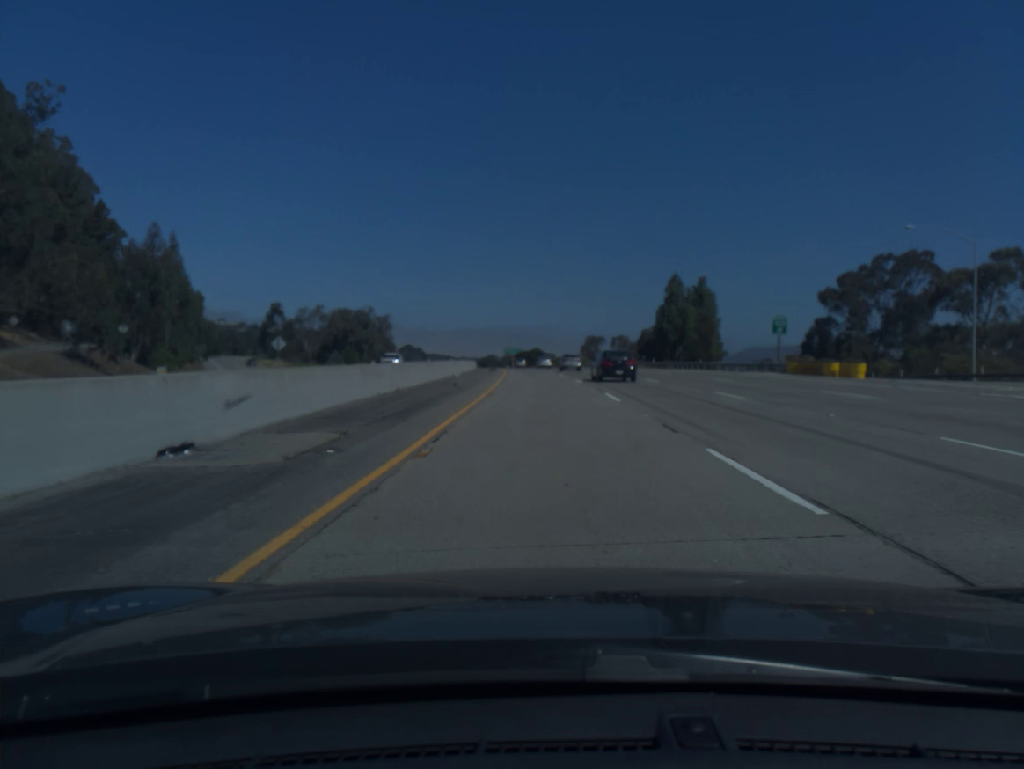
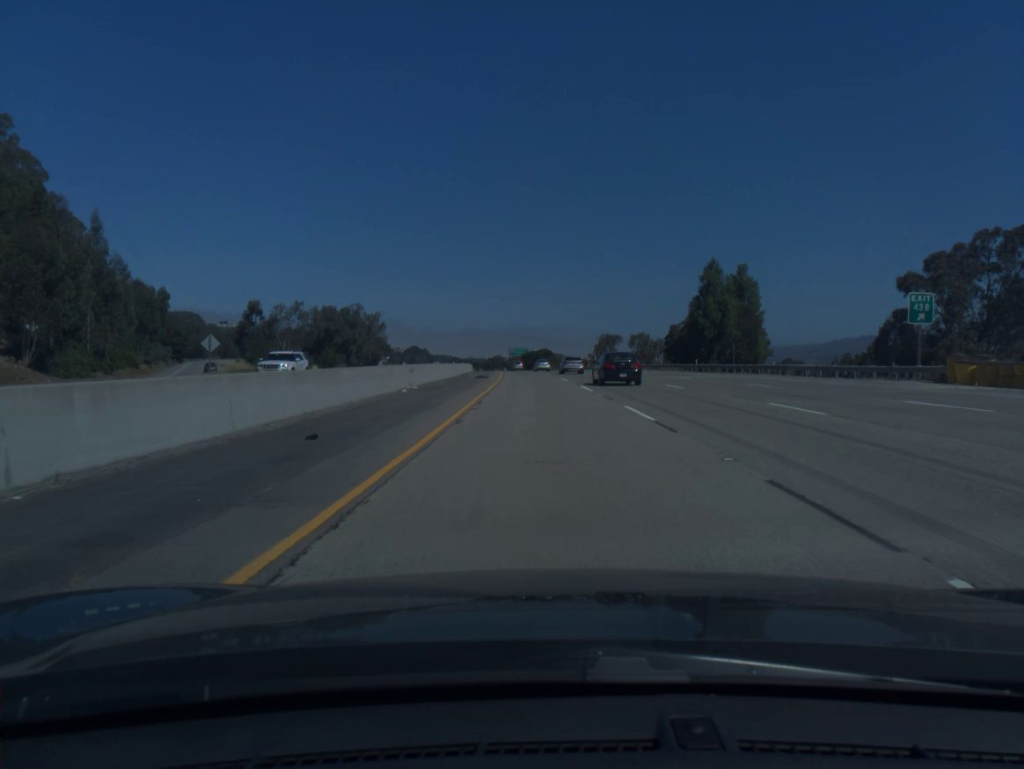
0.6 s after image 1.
(-0.1, +20.5) m; -1°
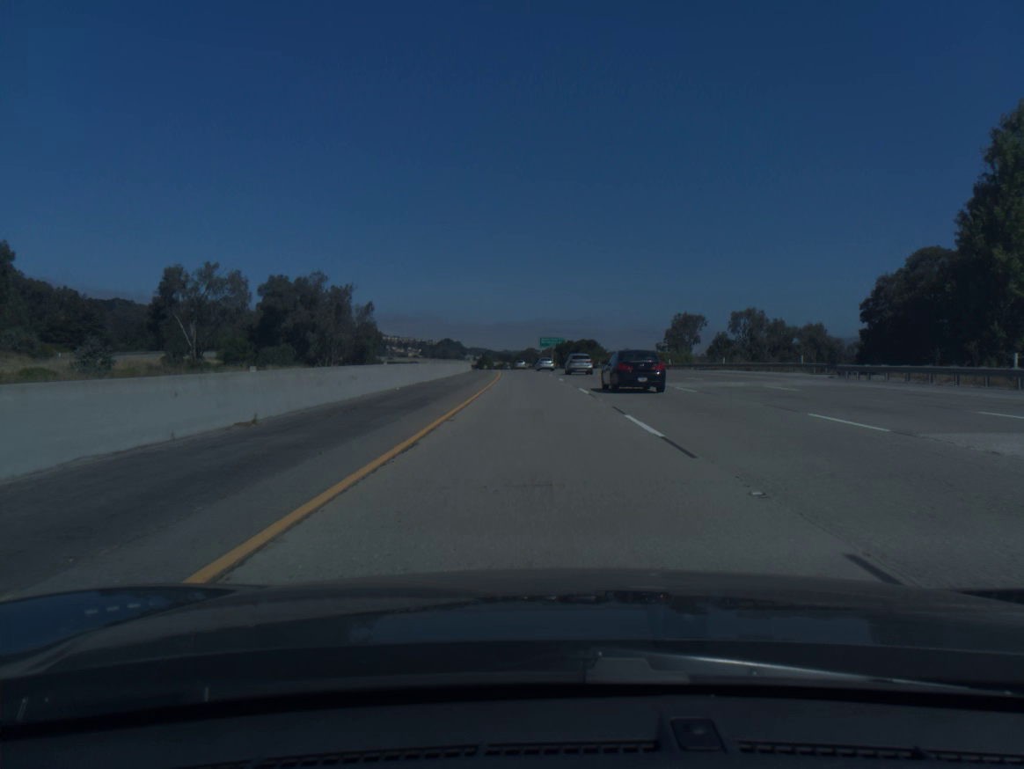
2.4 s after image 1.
(-1.3, +61.5) m; -3°
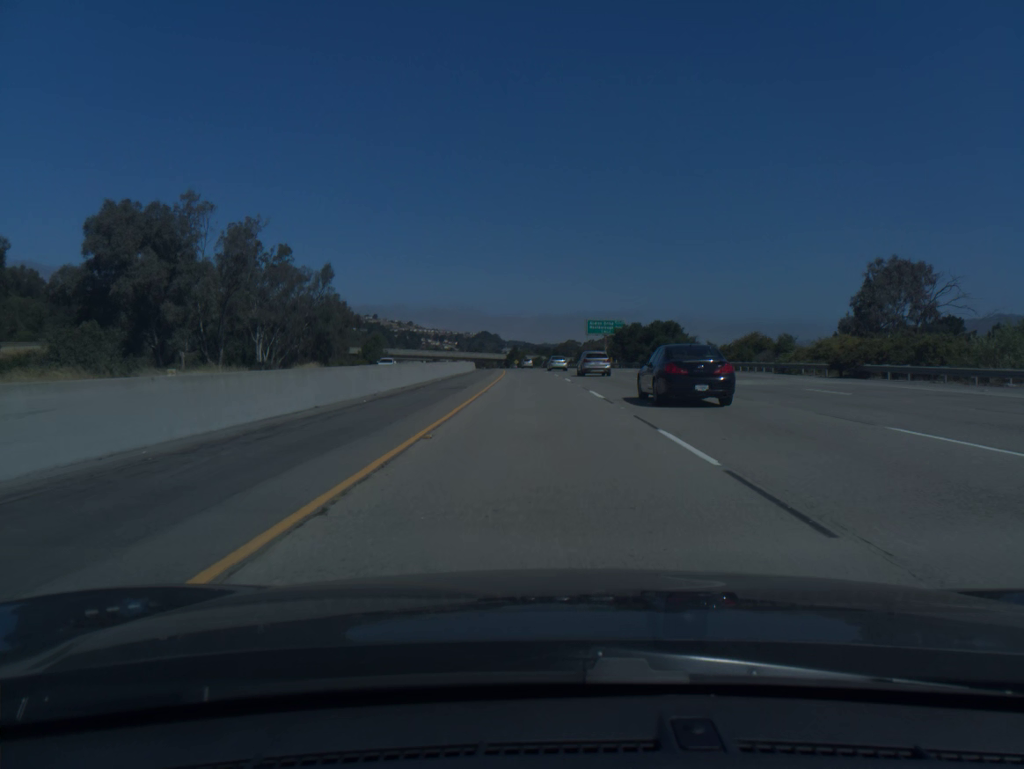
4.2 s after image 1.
(-1.4, +61.8) m; -3°
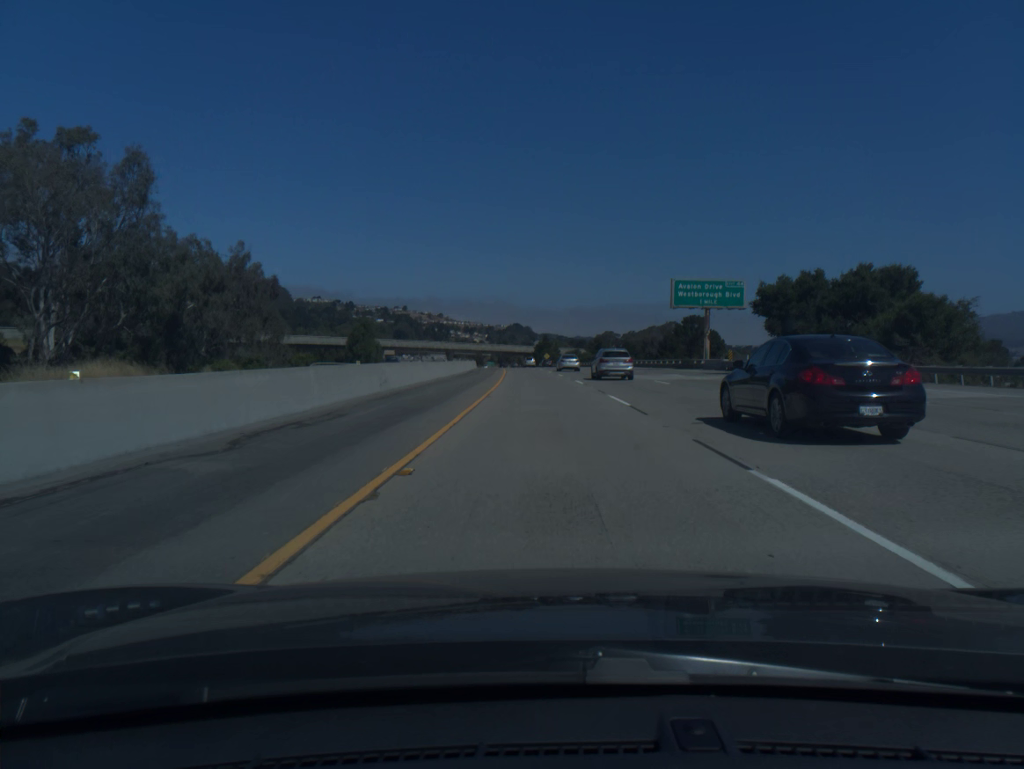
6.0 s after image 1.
(-1.5, +62.0) m; -2°
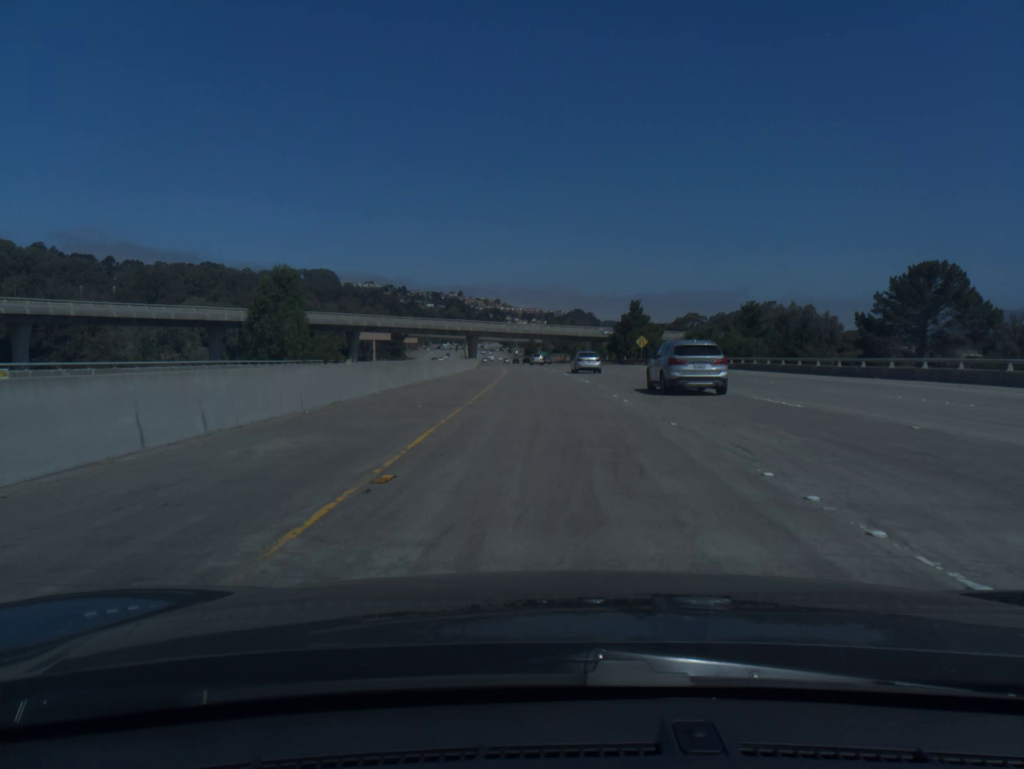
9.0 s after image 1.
(-3.6, +103.3) m; -4°
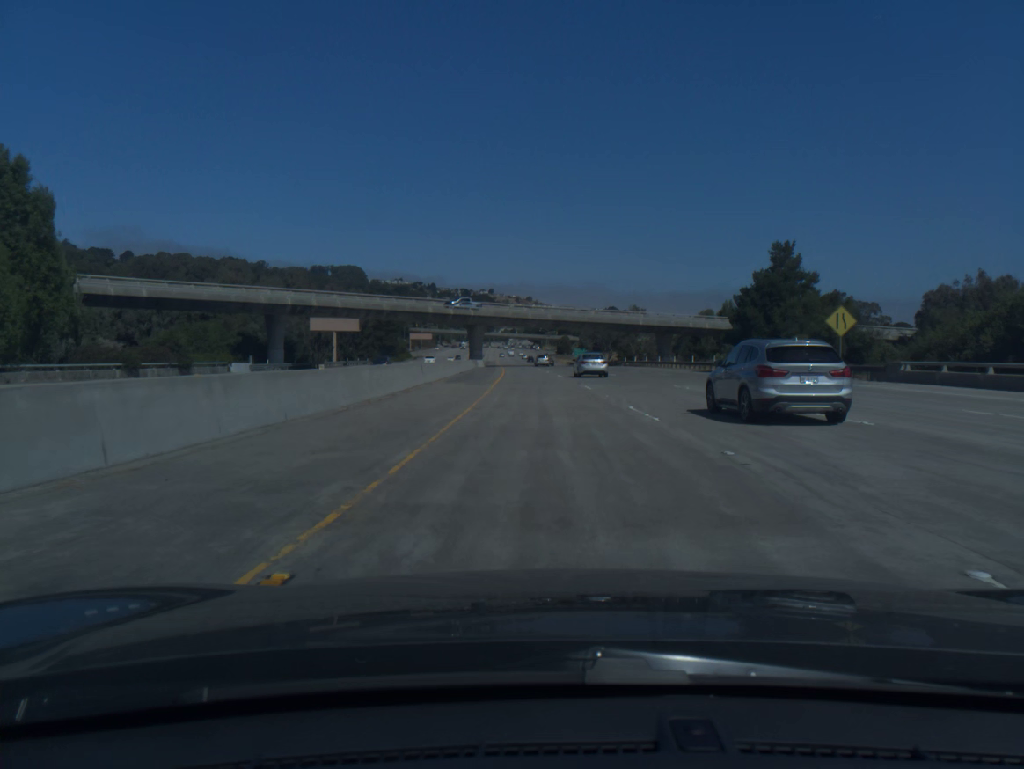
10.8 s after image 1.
(-1.2, +61.7) m; -2°
